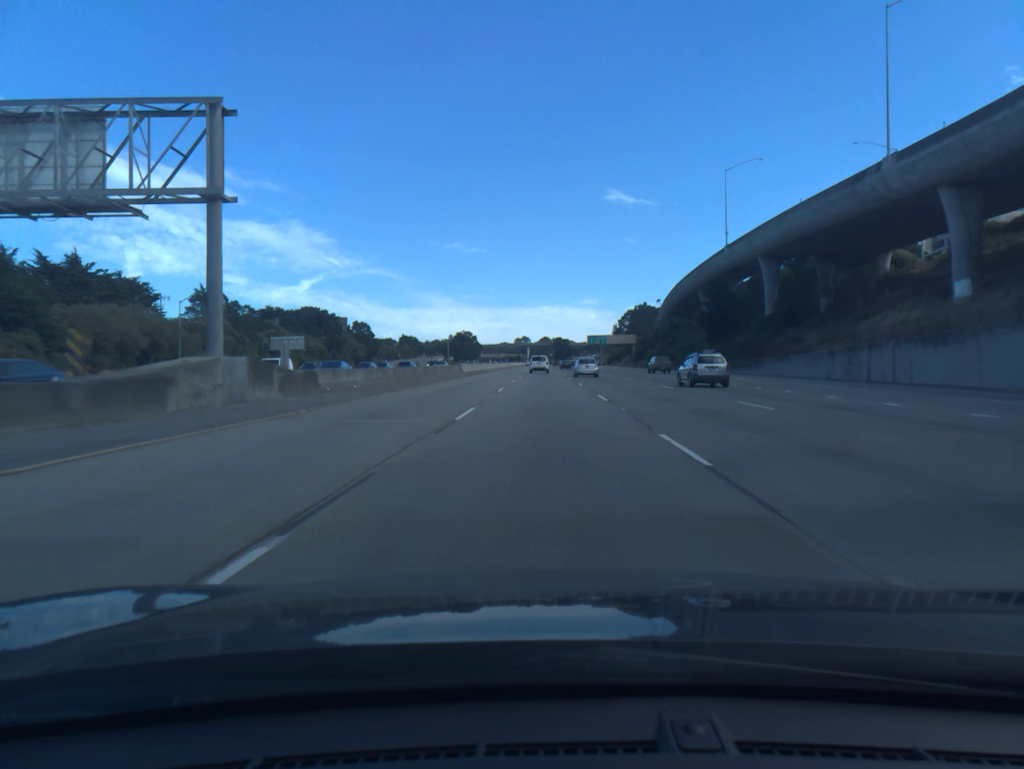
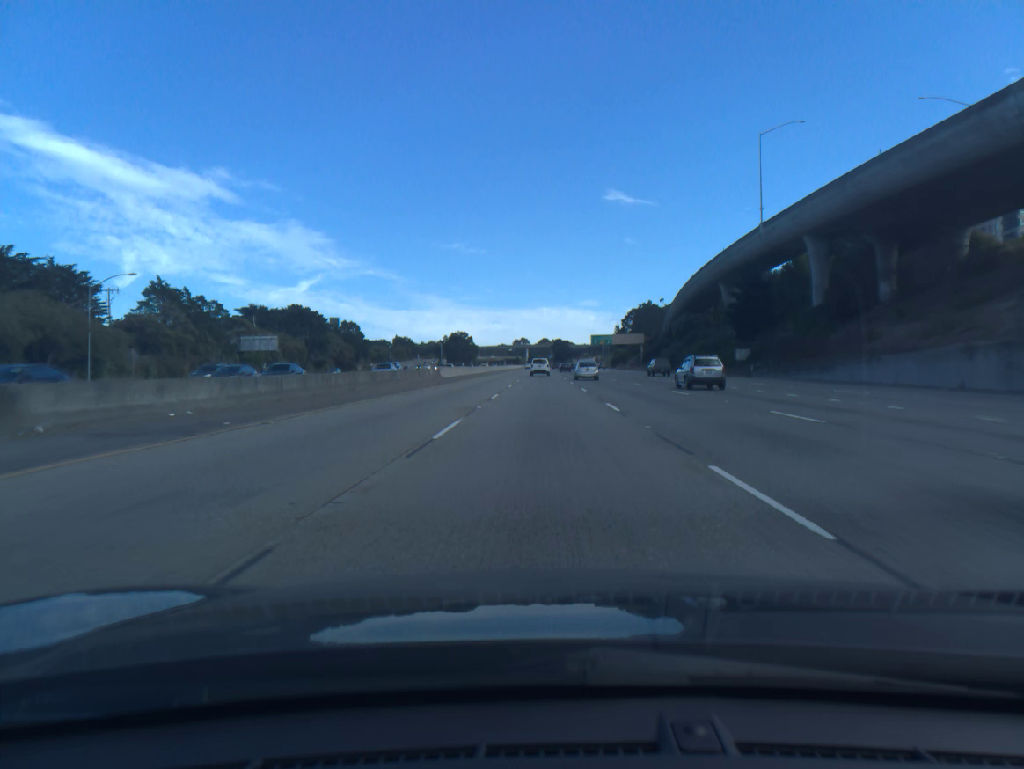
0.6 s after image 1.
(0.0, +18.0) m; 0°
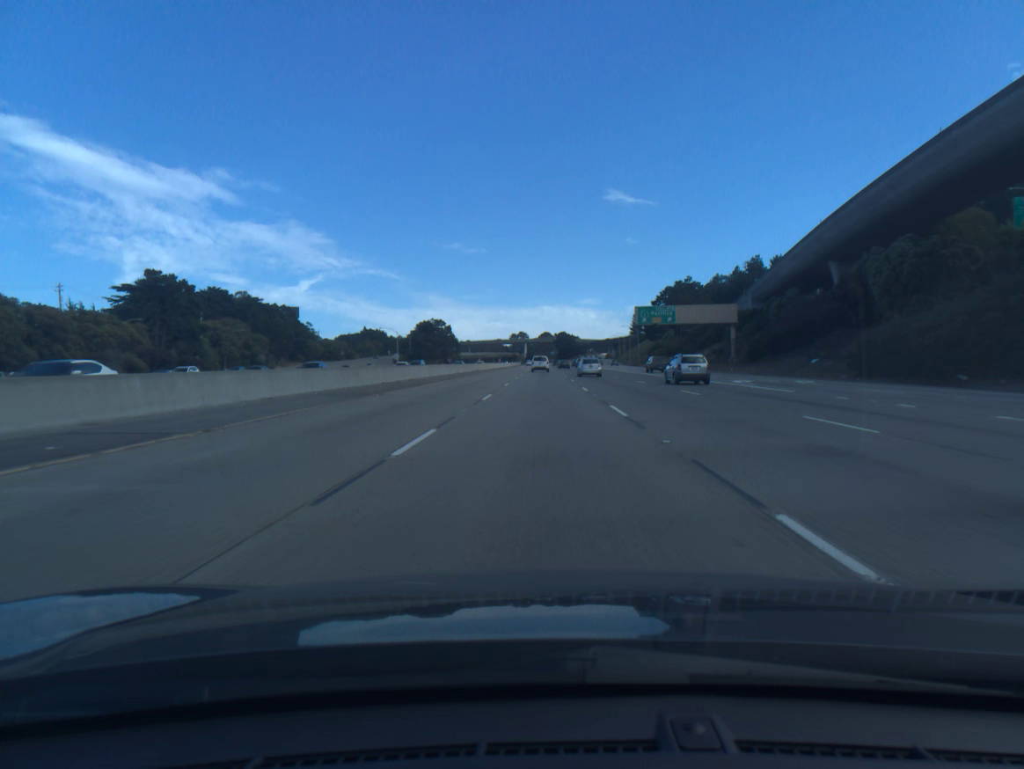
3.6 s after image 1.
(+0.1, +90.6) m; 0°
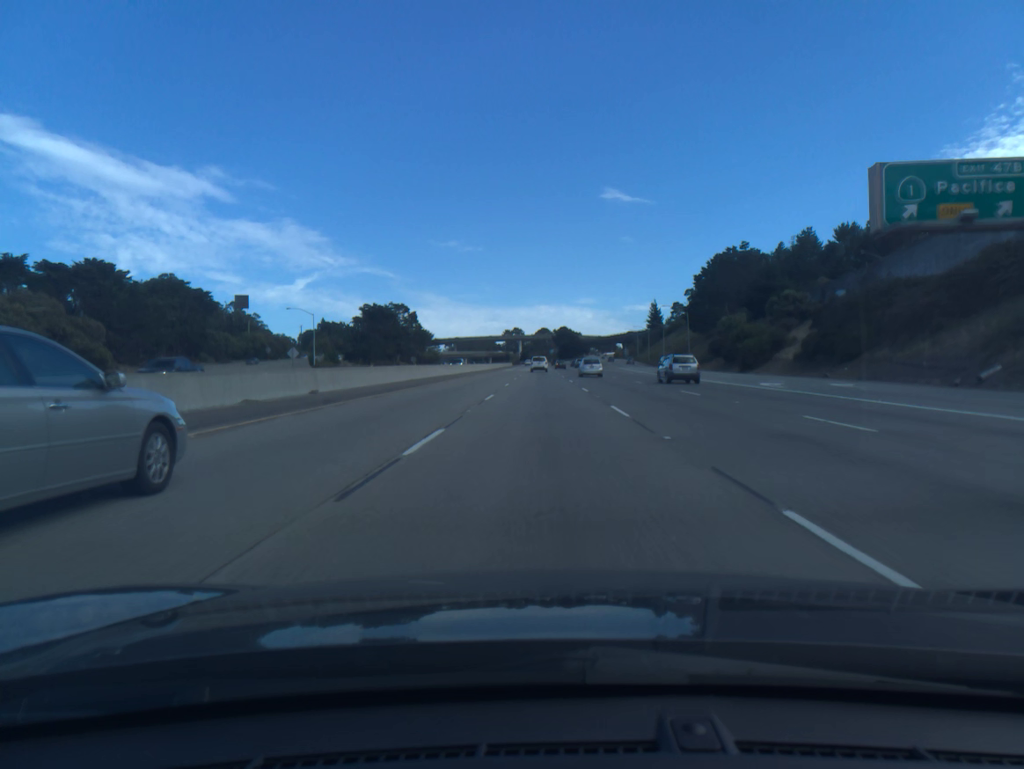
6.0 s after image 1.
(-0.1, +72.9) m; 0°
